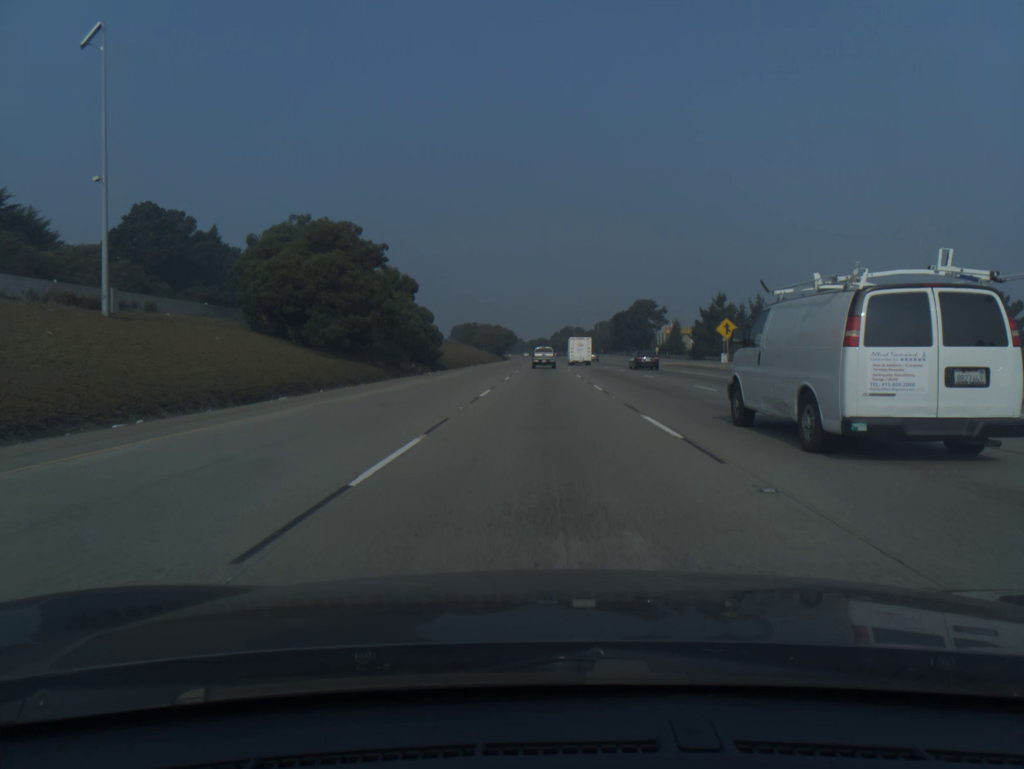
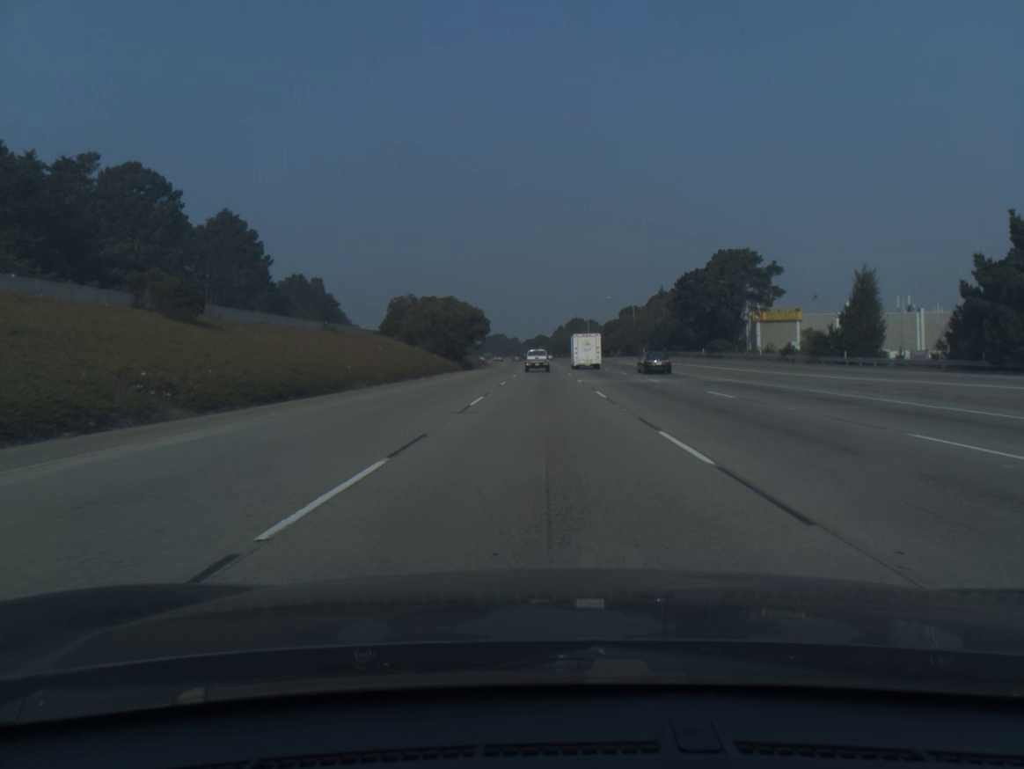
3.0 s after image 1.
(+0.4, +90.2) m; 0°
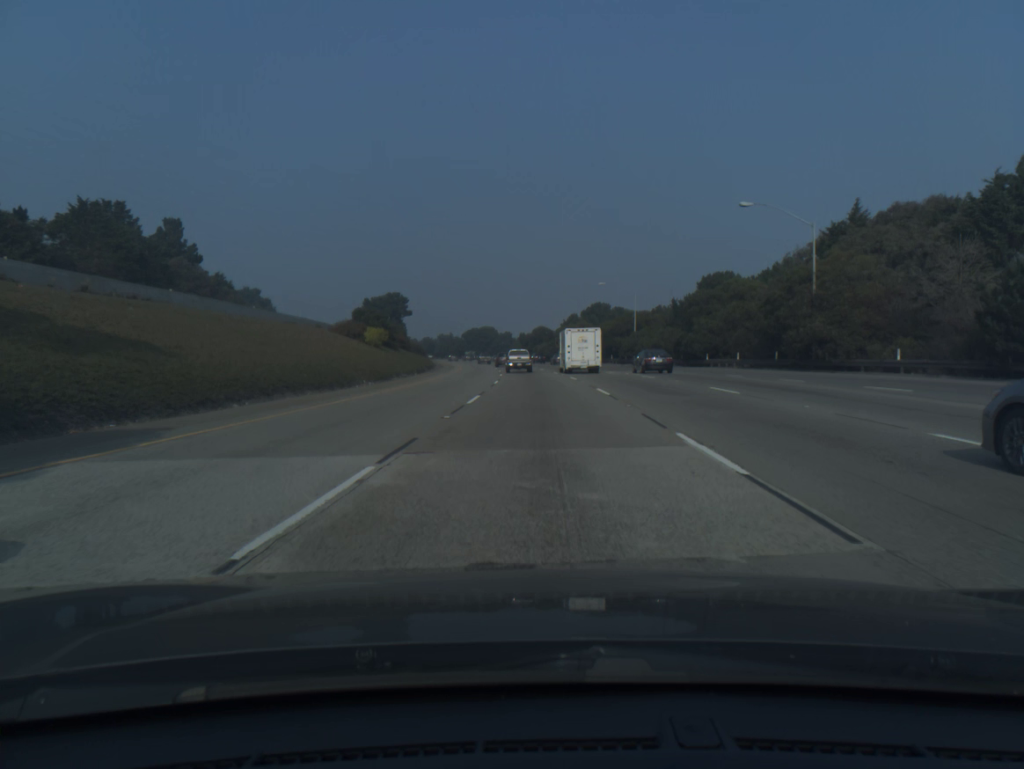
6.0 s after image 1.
(-0.2, +88.5) m; 0°
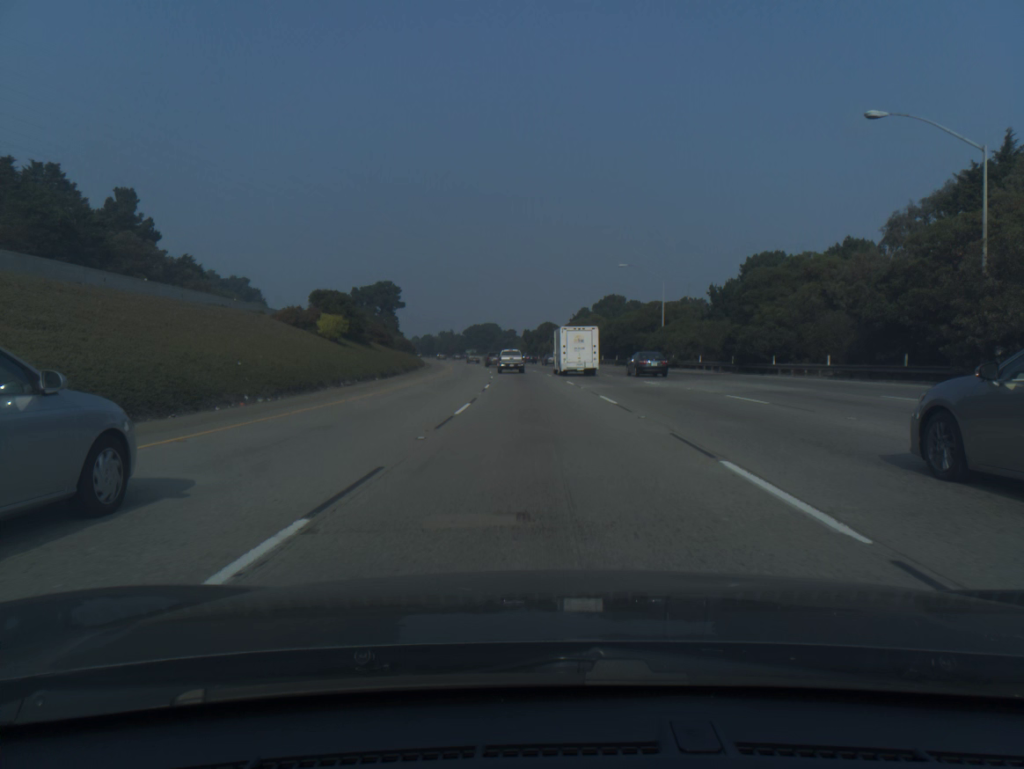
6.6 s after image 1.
(0.0, +17.4) m; 0°
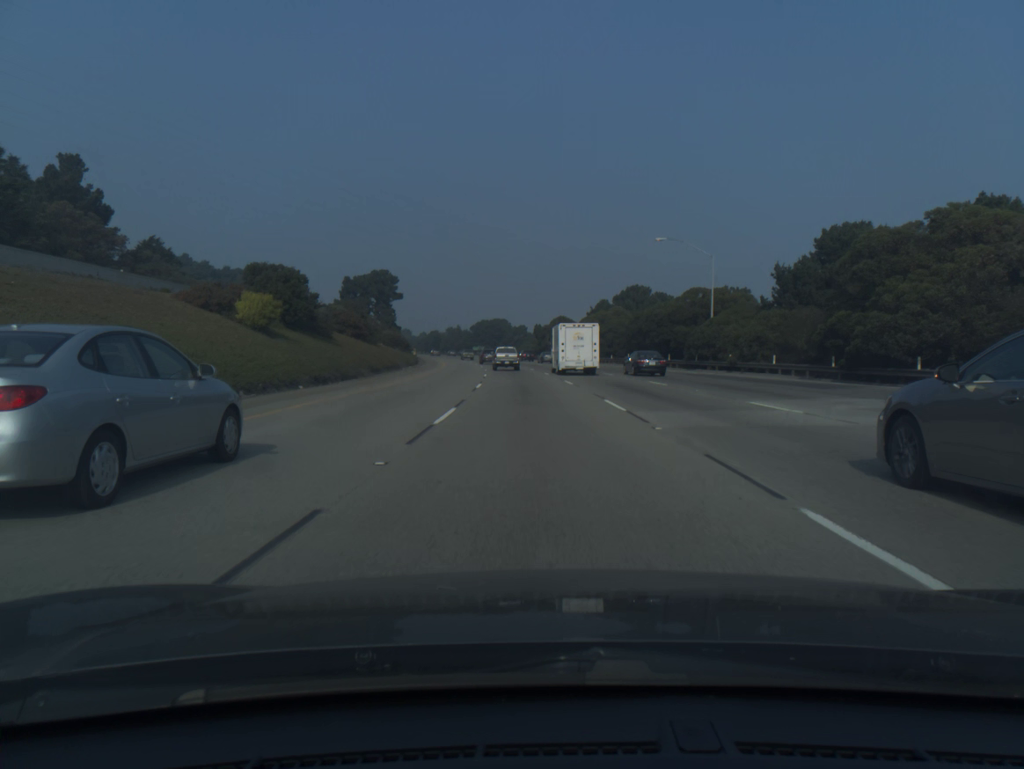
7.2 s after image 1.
(-0.1, +17.3) m; -1°
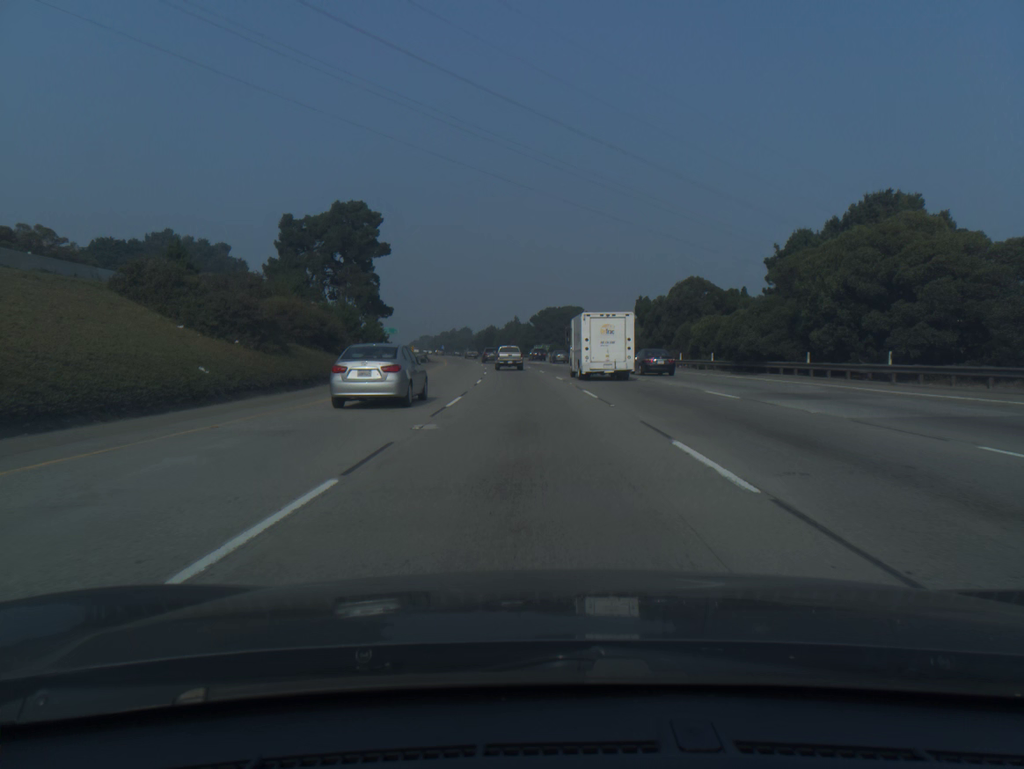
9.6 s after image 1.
(-2.9, +68.6) m; -5°
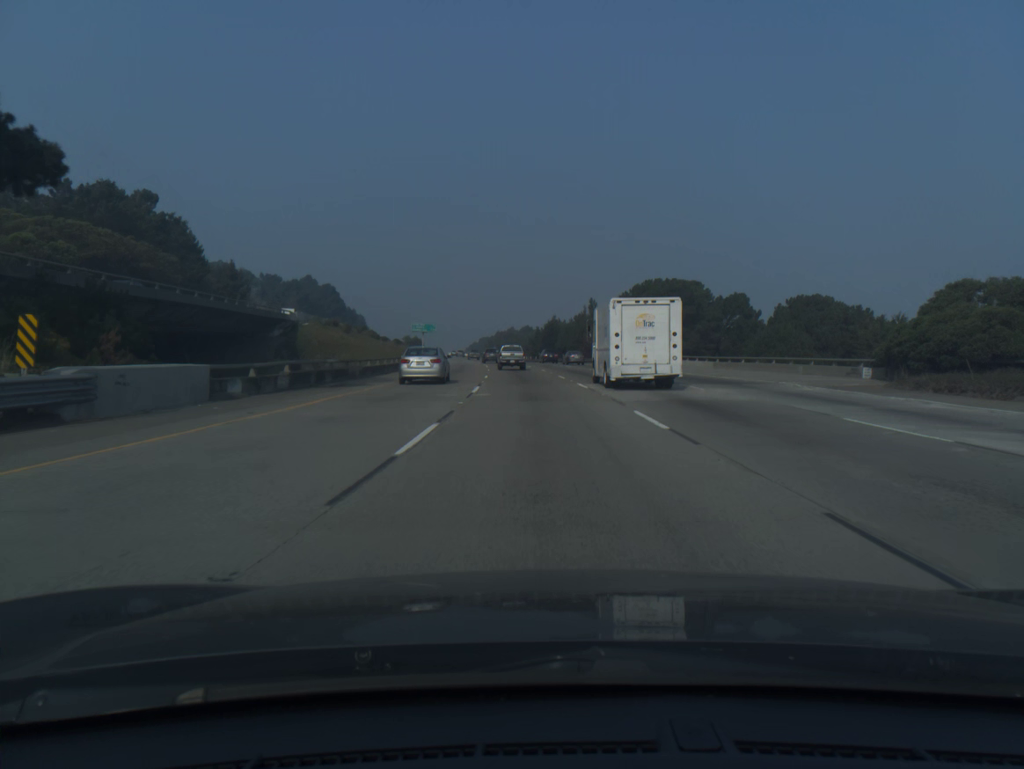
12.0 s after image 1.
(-3.2, +67.3) m; -5°
